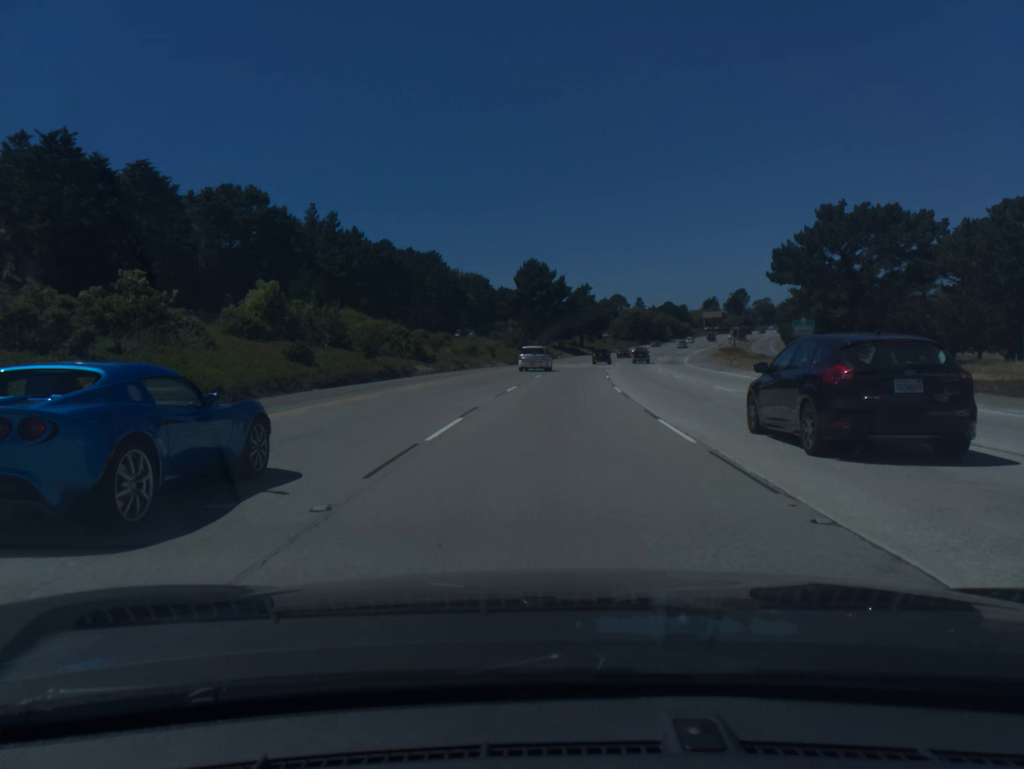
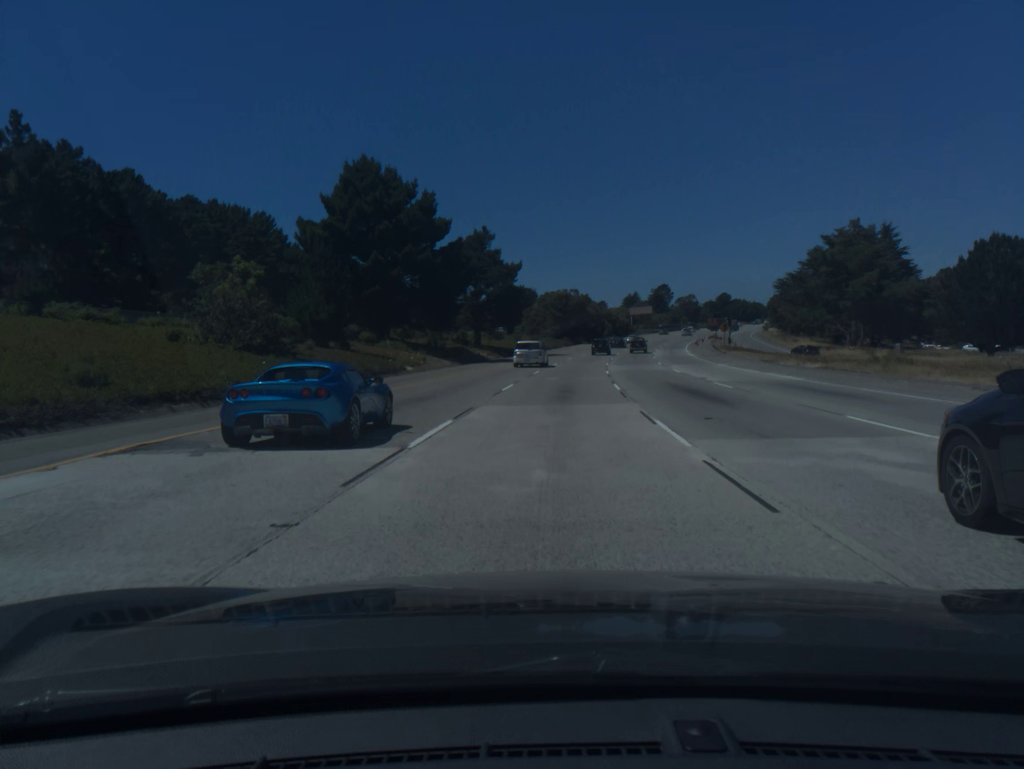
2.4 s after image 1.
(+4.5, +73.3) m; +7°
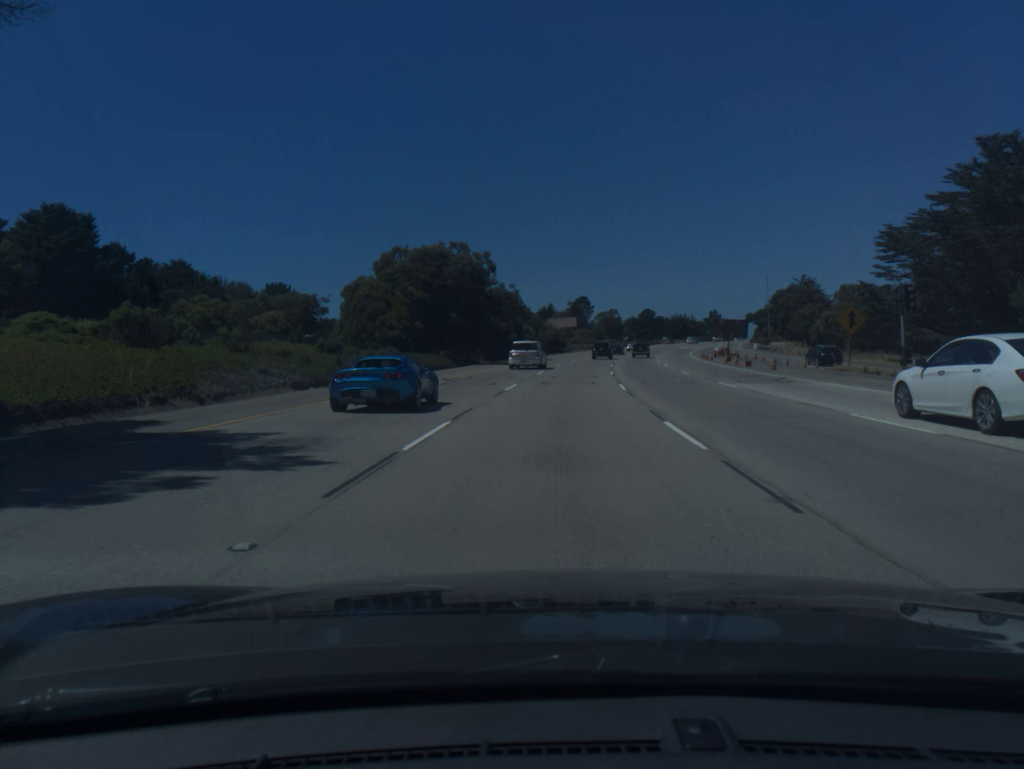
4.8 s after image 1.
(+4.4, +73.2) m; +7°
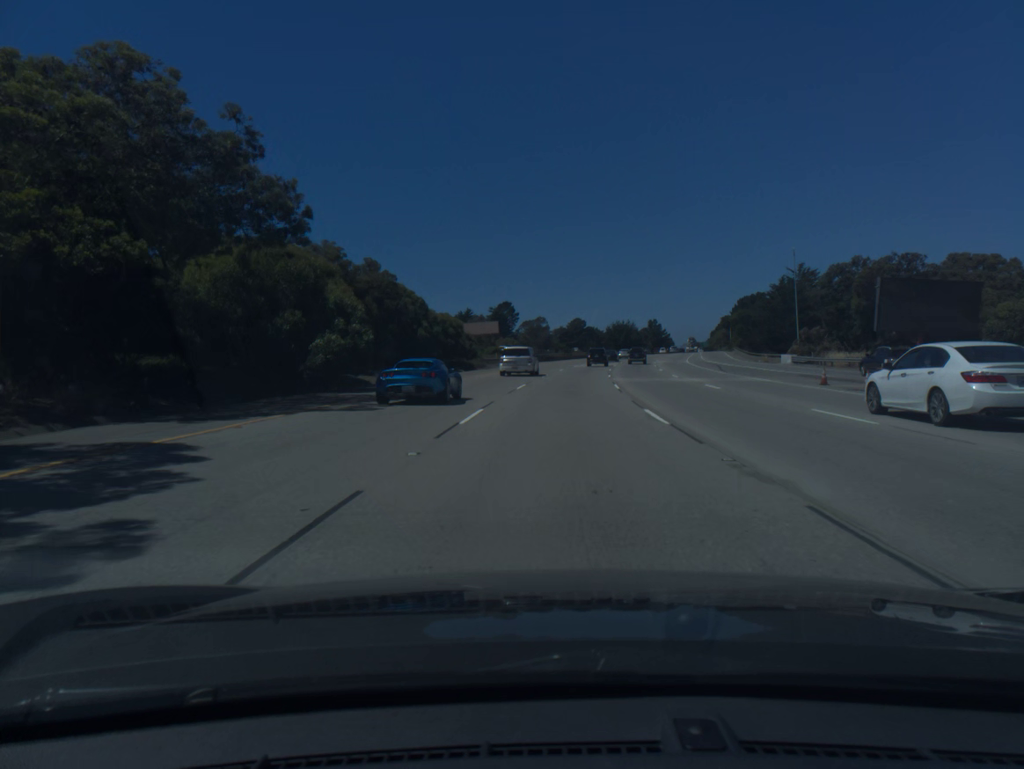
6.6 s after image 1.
(+2.5, +54.3) m; +6°
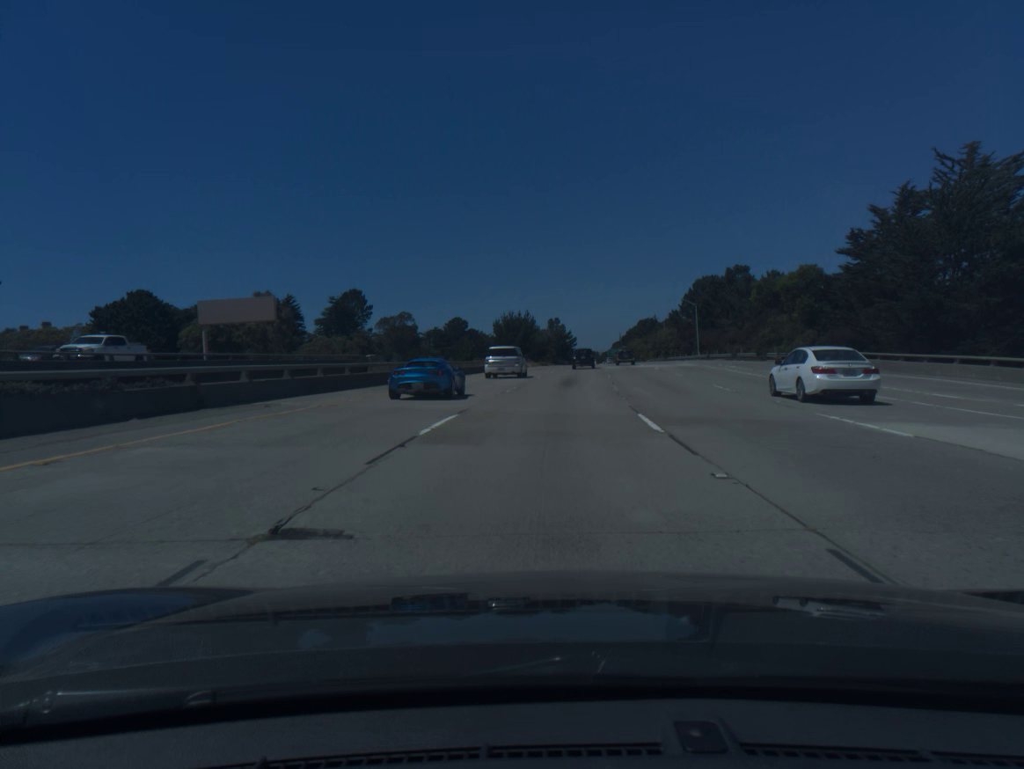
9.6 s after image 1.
(+6.9, +89.1) m; +8°
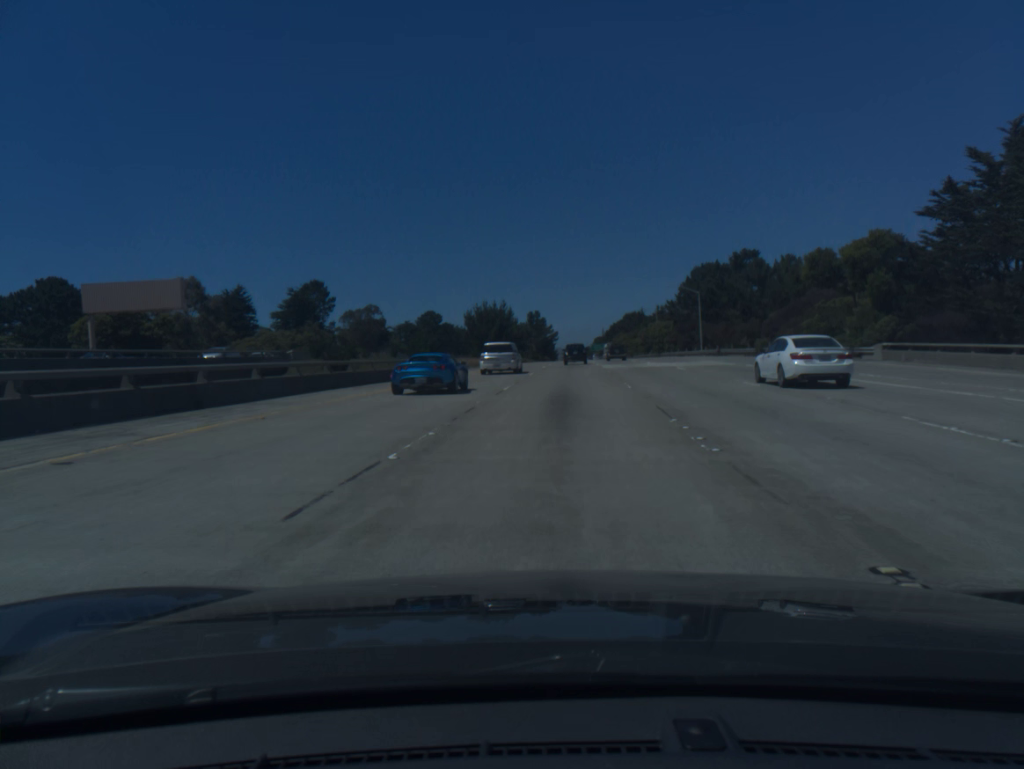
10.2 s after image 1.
(+0.2, +17.6) m; +1°
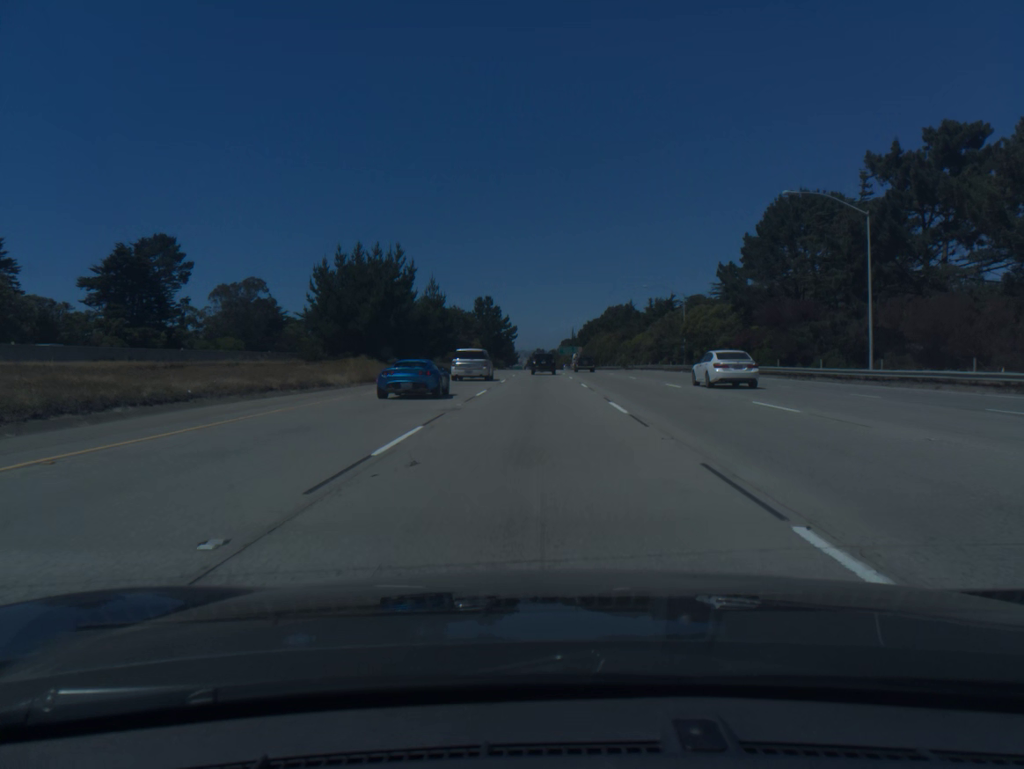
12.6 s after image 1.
(+2.6, +69.3) m; +3°
